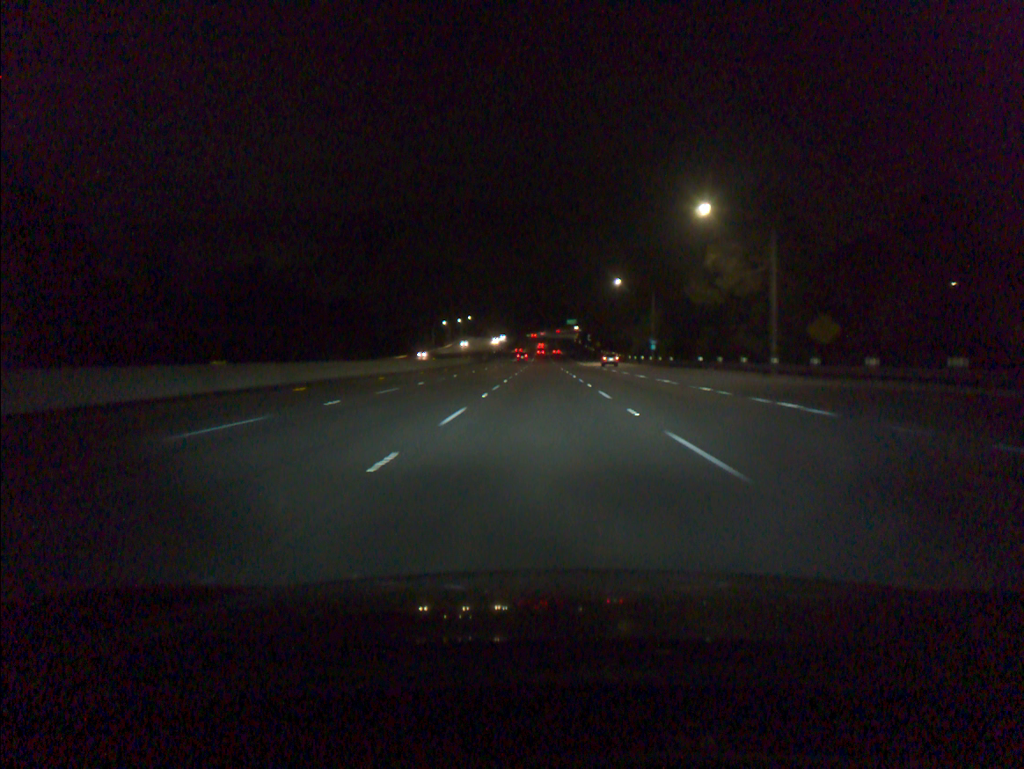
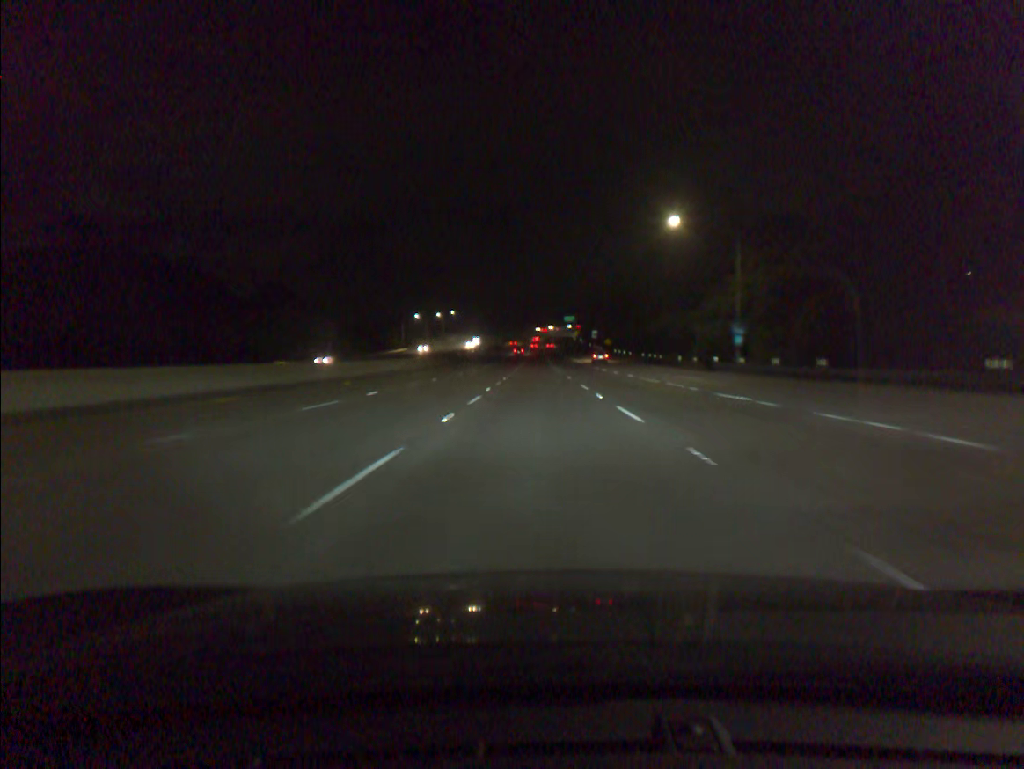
(+0.3, +50.5) m; +1°
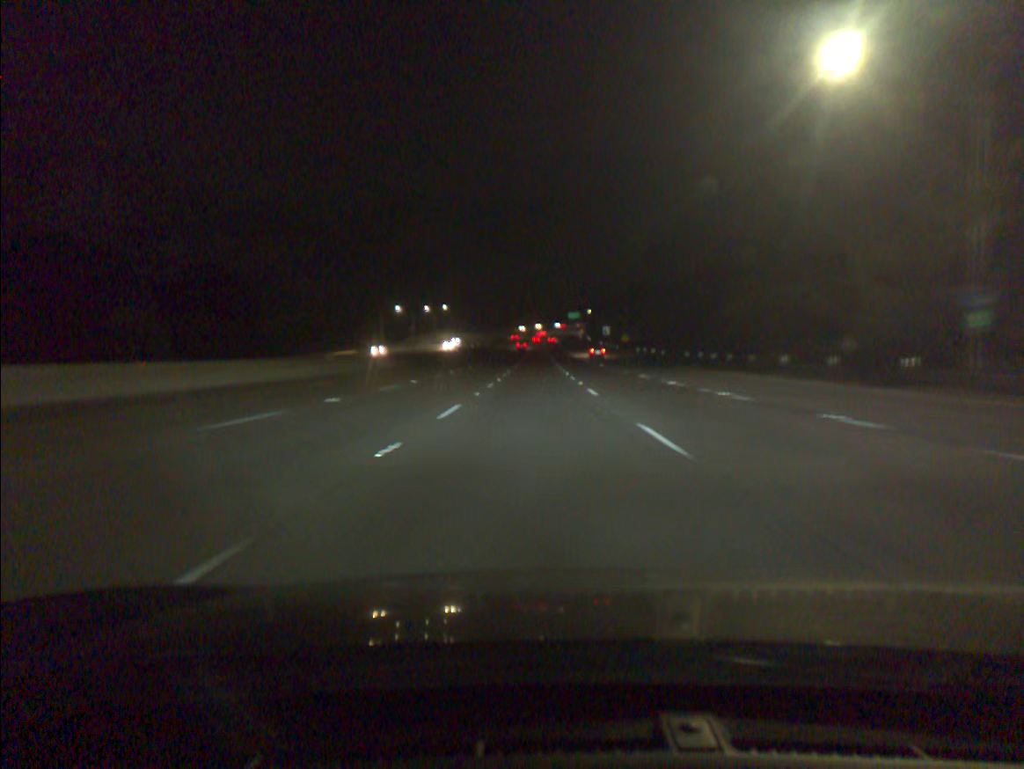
(0.0, +33.7) m; 0°
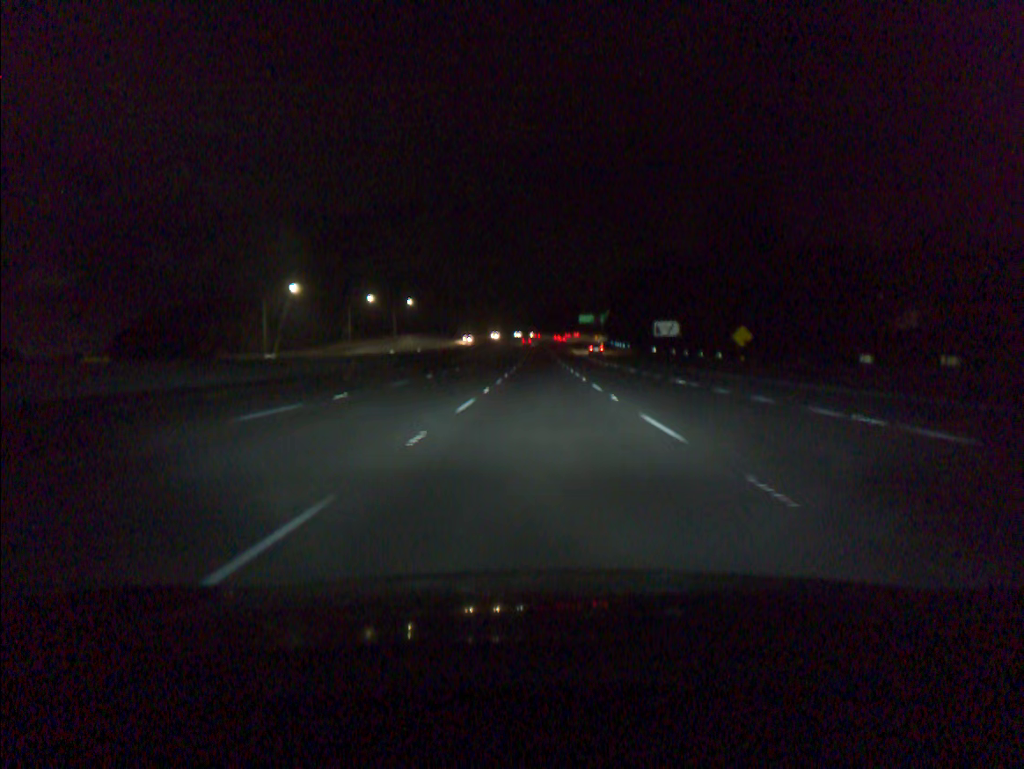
(-0.4, +84.0) m; 0°
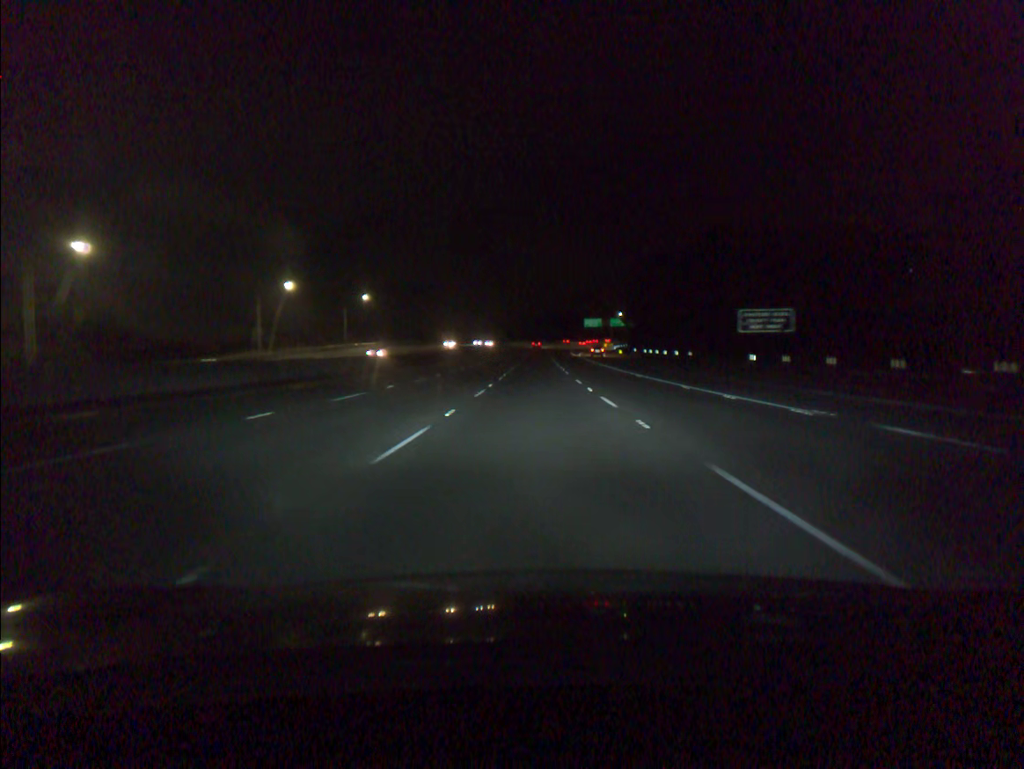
(+0.2, +50.1) m; 0°
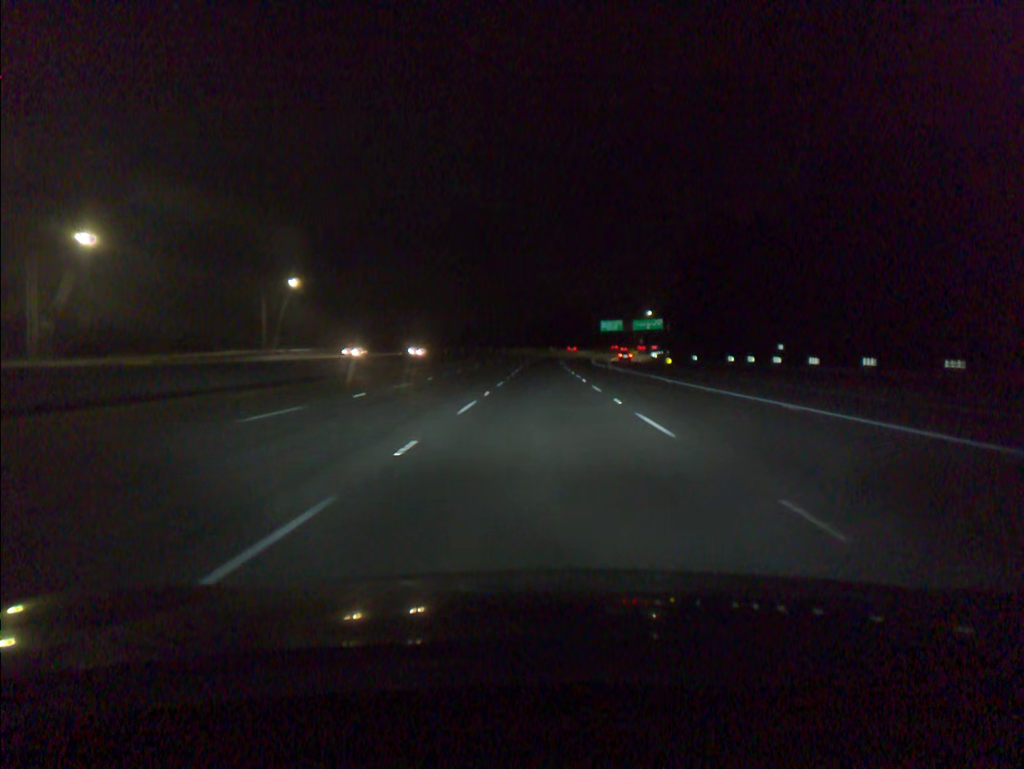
(-0.2, +49.7) m; 0°
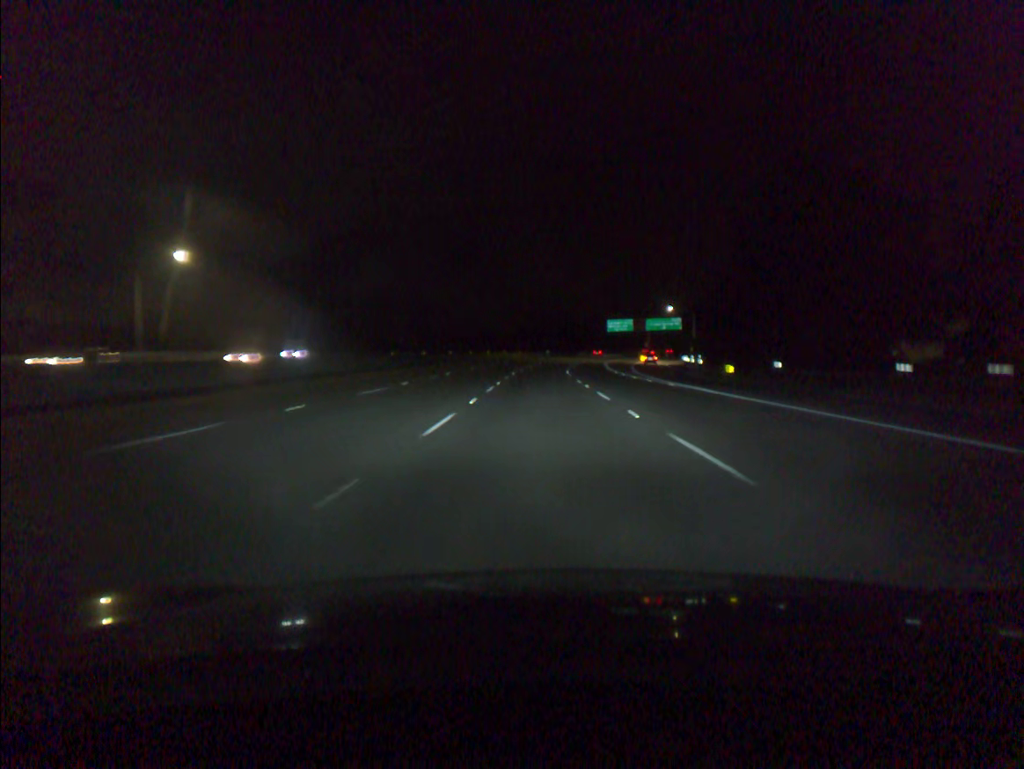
(+0.1, +33.0) m; 0°
